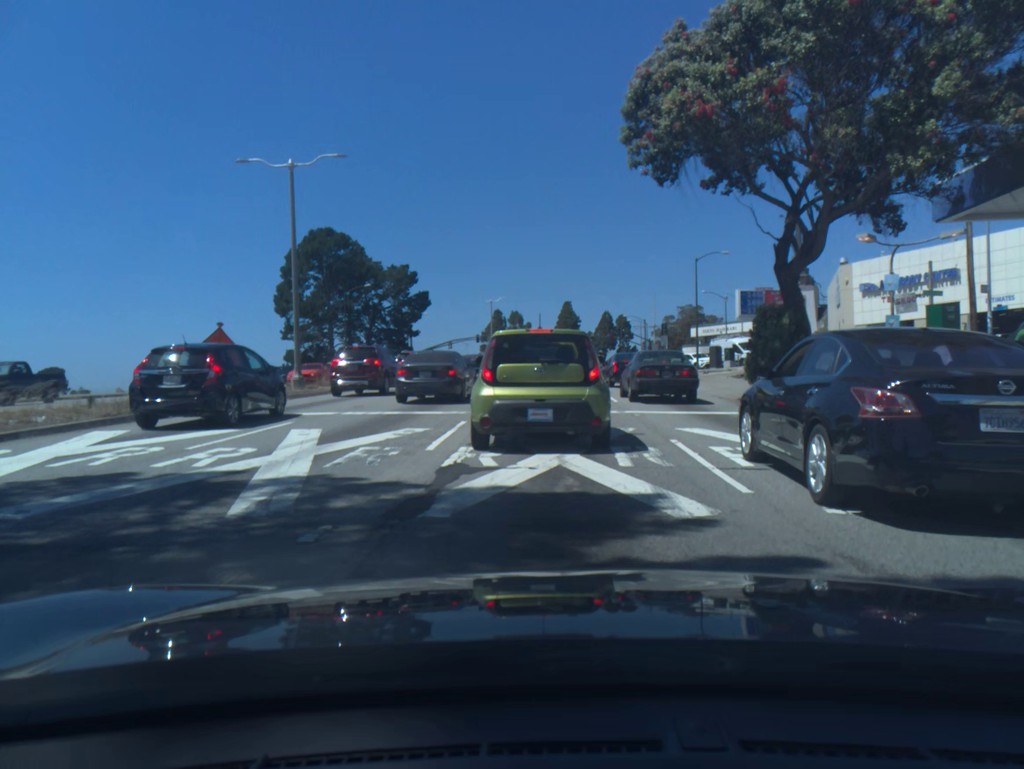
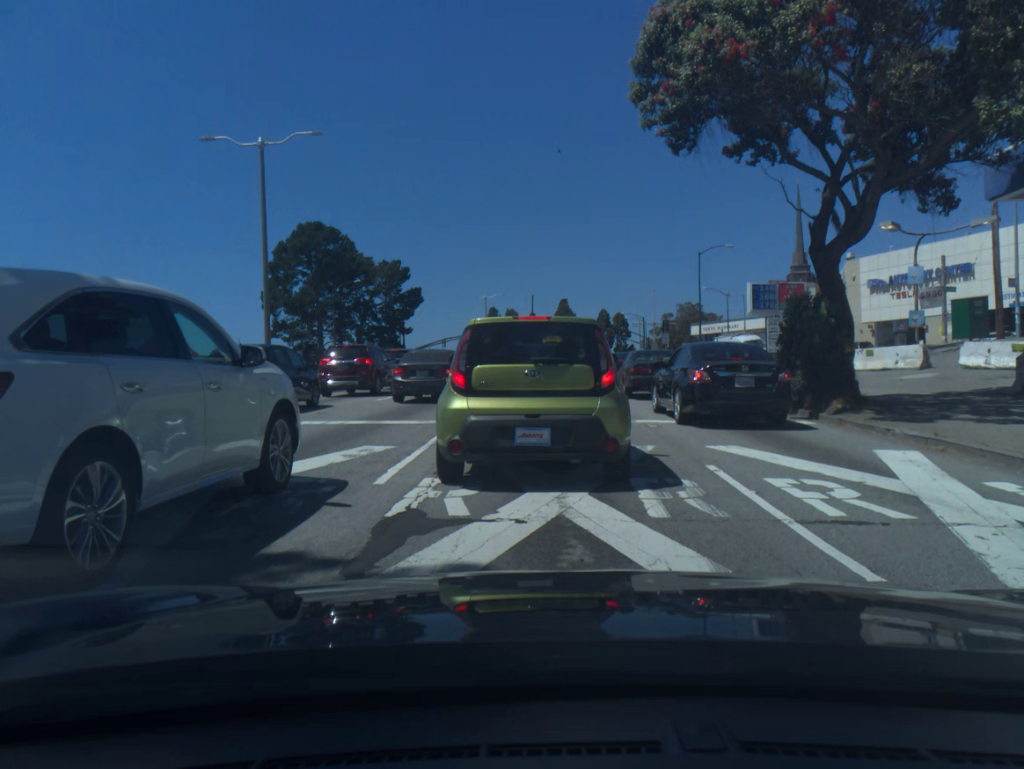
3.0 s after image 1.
(+0.1, +2.8) m; 0°
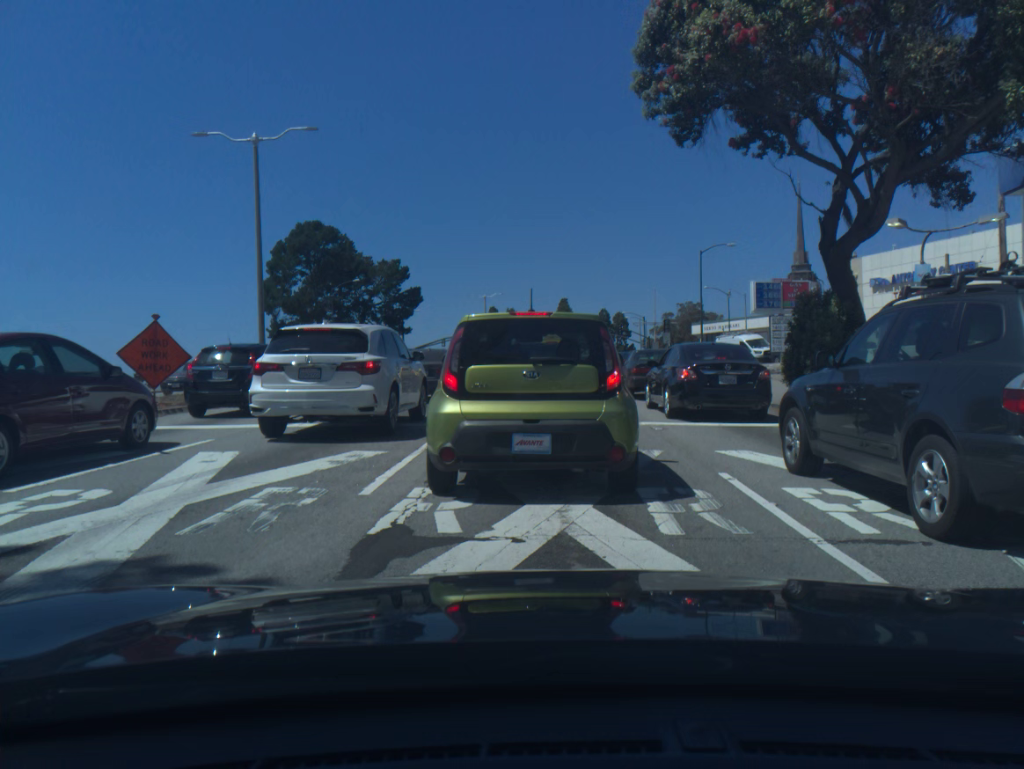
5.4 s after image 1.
(0.0, +0.7) m; 0°
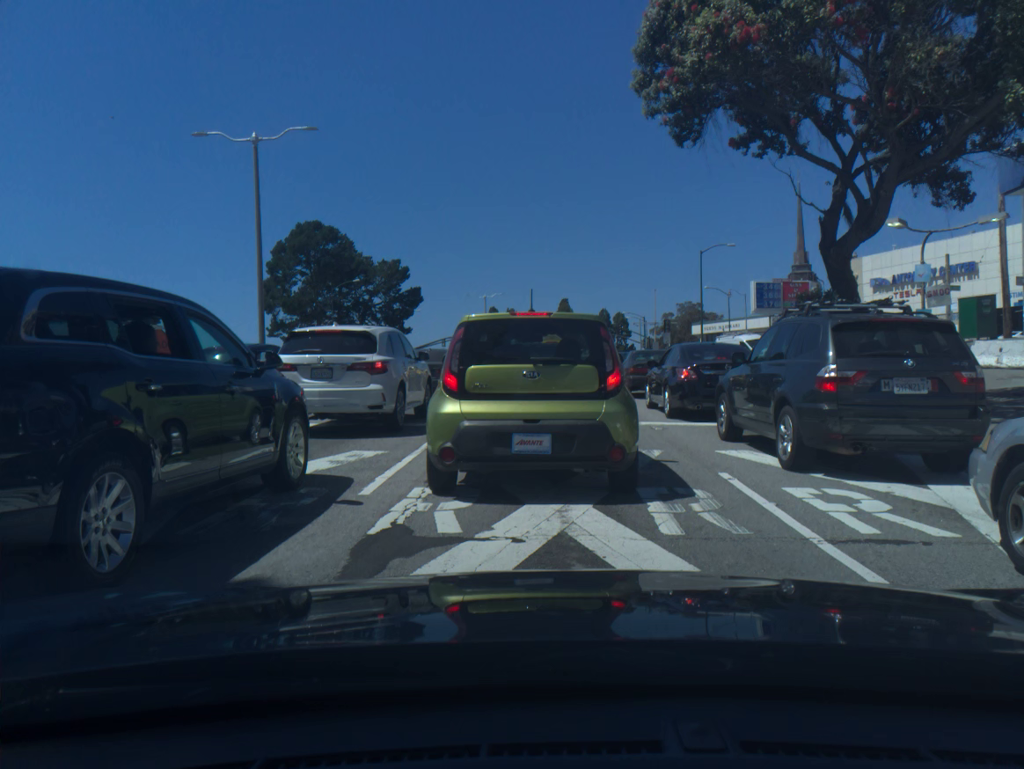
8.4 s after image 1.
(0.0, 0.0) m; 0°
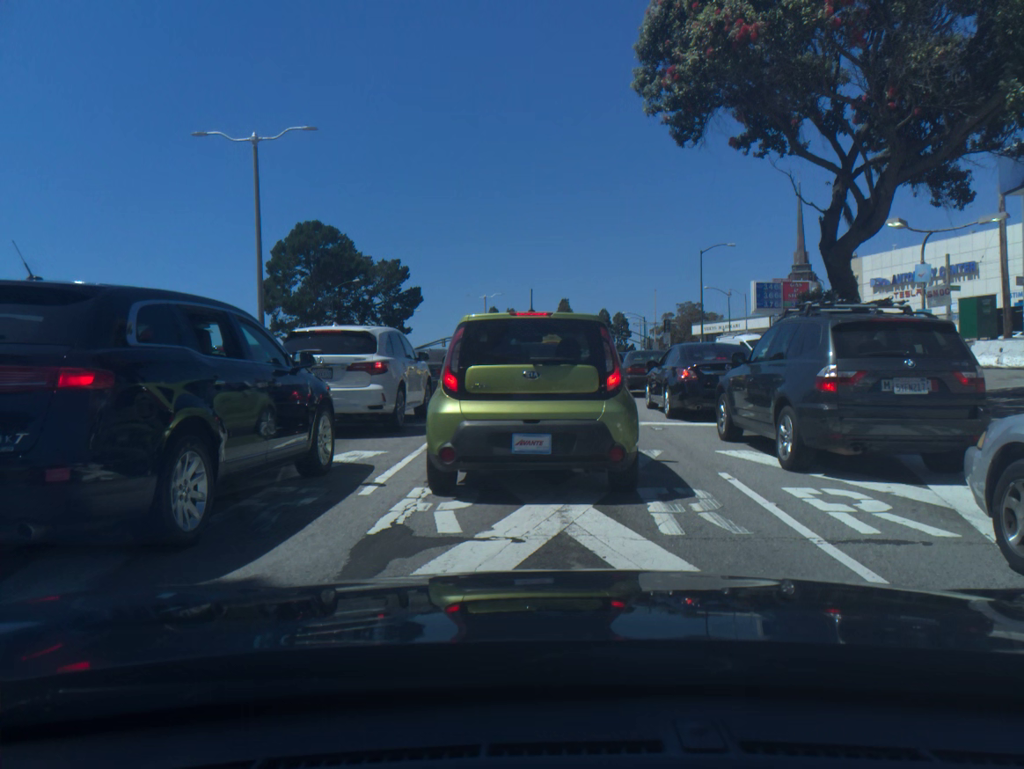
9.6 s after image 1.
(0.0, 0.0) m; 0°
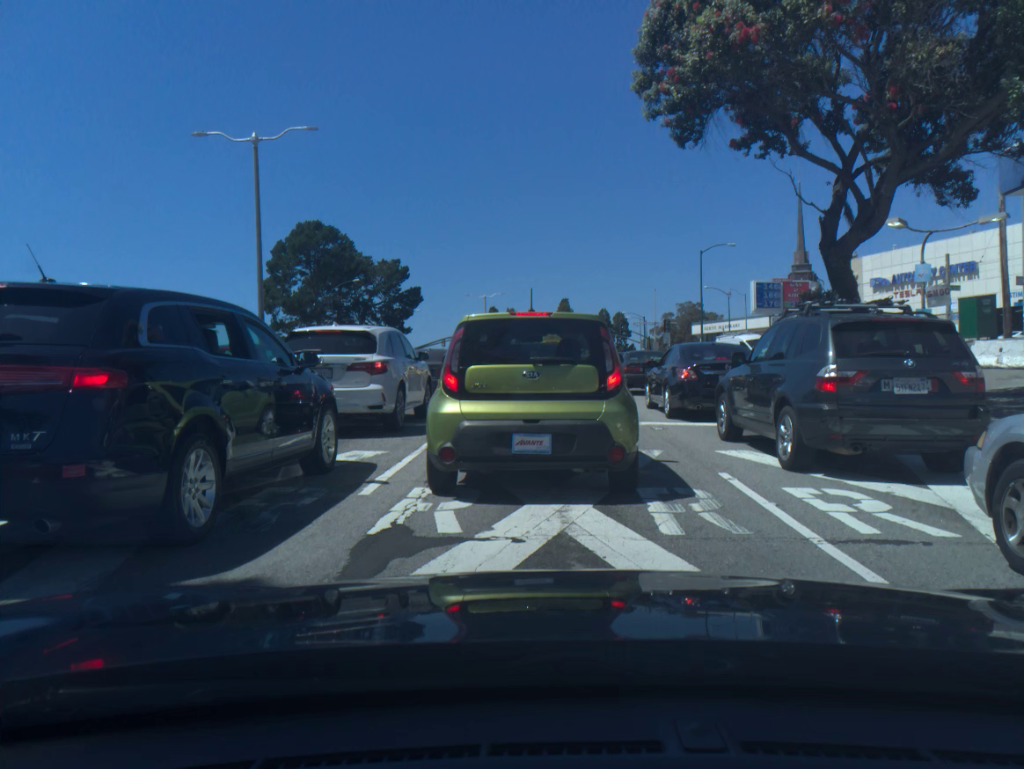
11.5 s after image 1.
(+0.1, 0.0) m; 0°
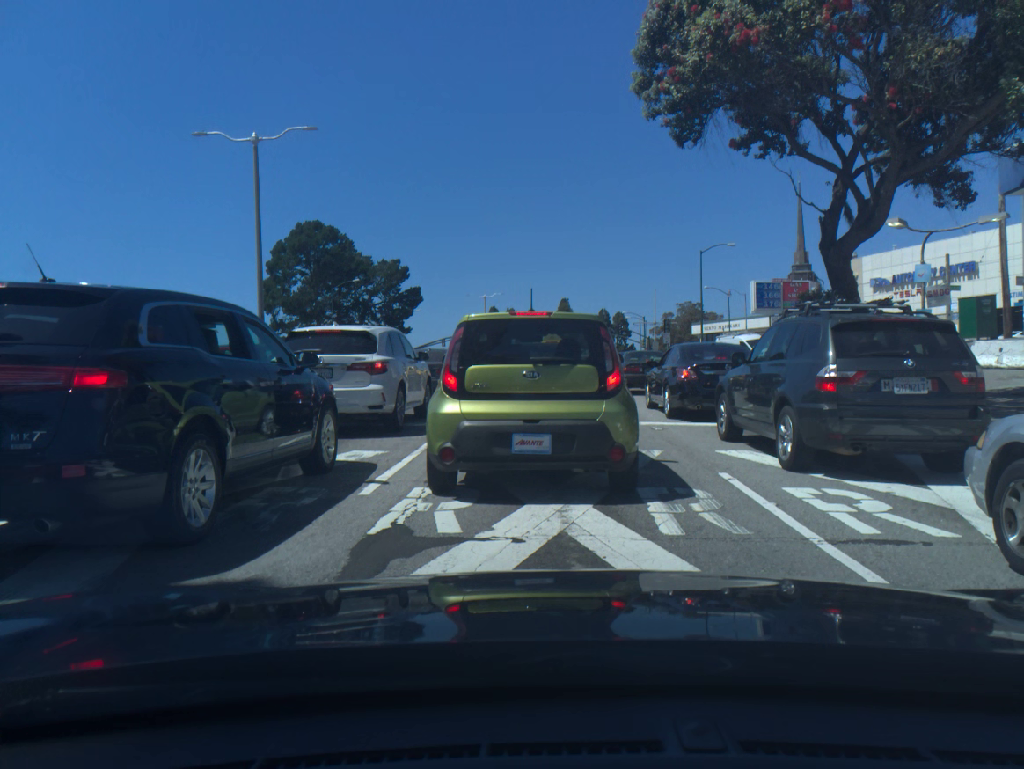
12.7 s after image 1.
(0.0, 0.0) m; 0°
